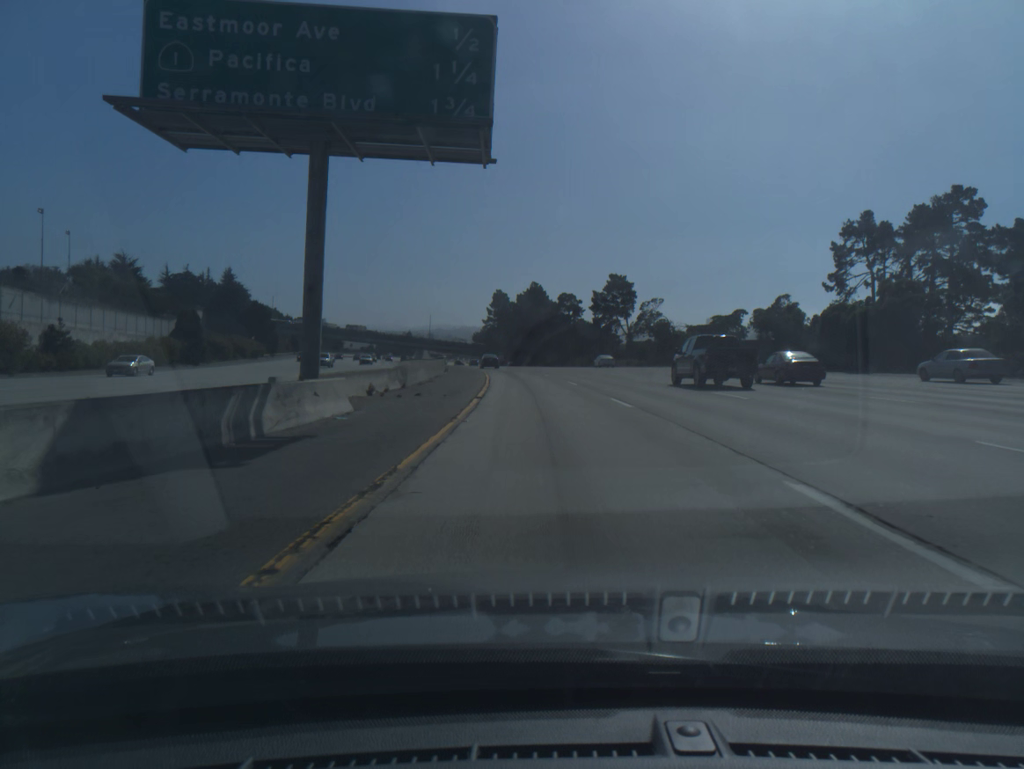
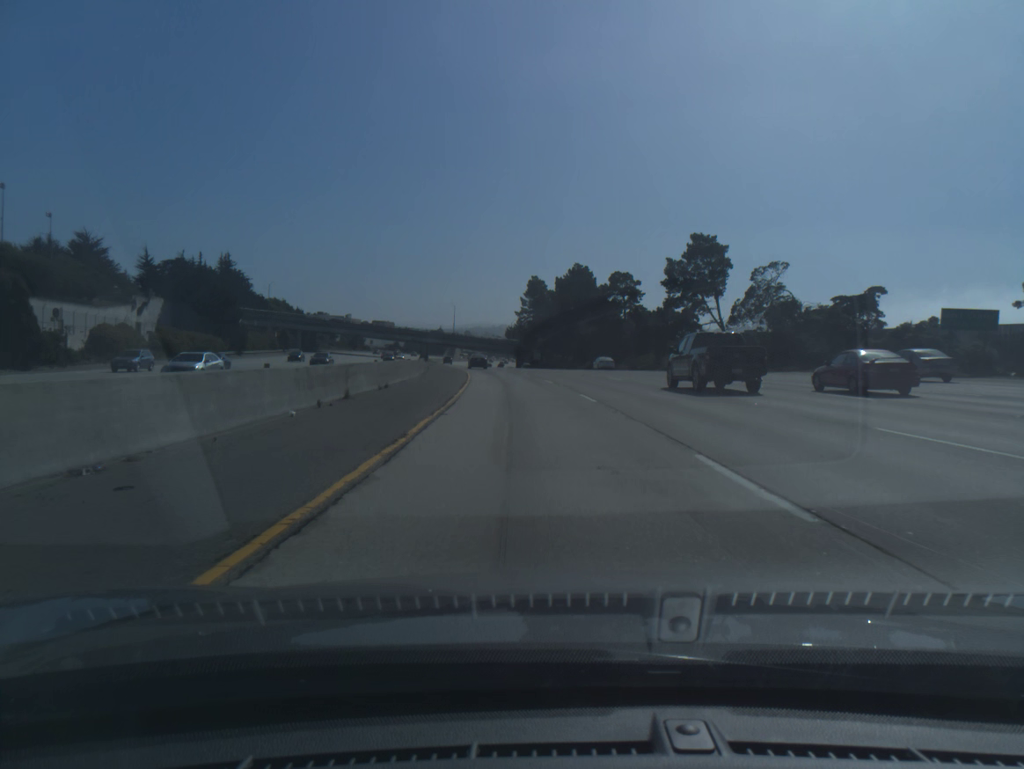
(-0.8, +41.8) m; -3°
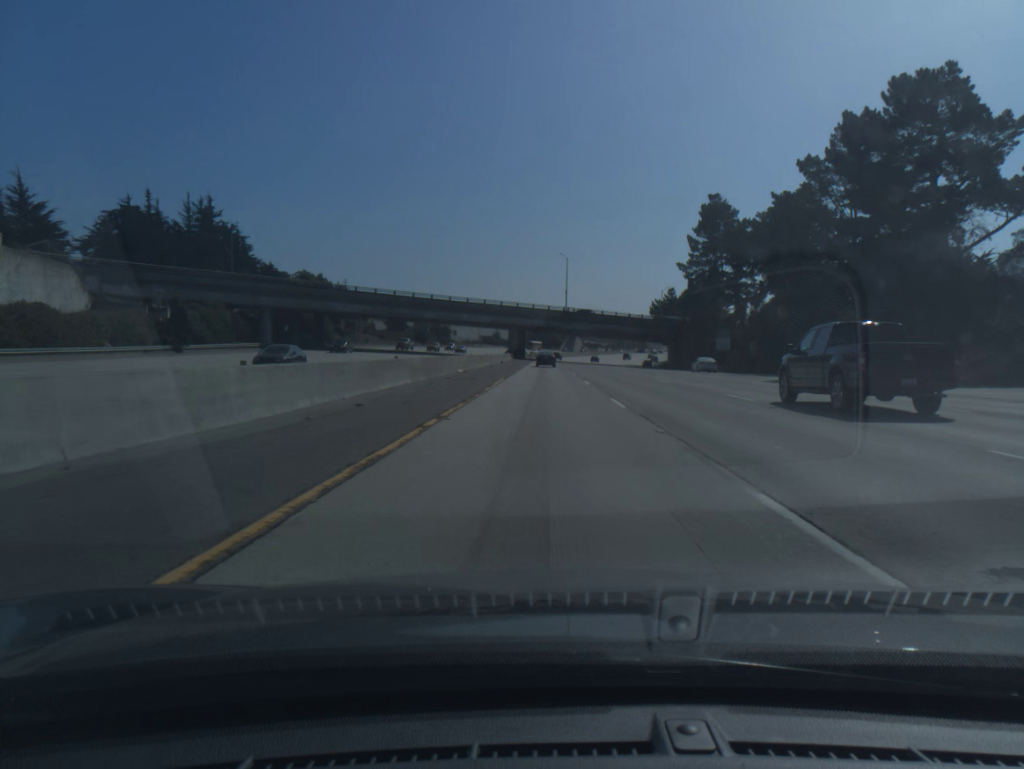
(-9.4, +104.1) m; -9°
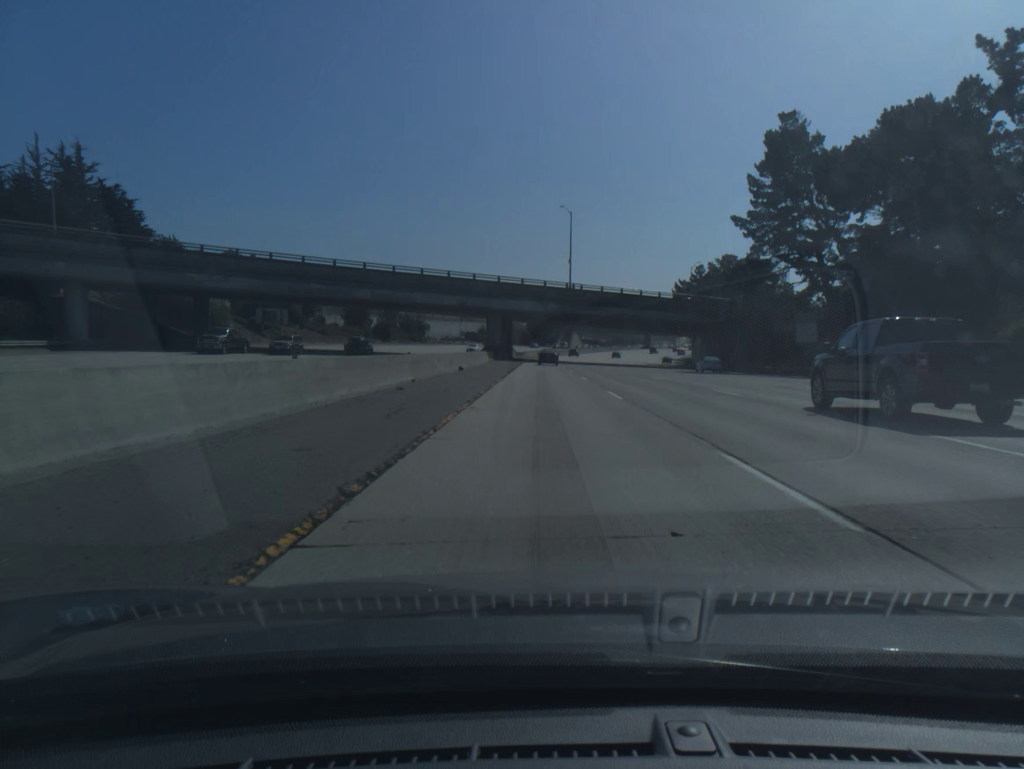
(+0.1, +41.5) m; 0°
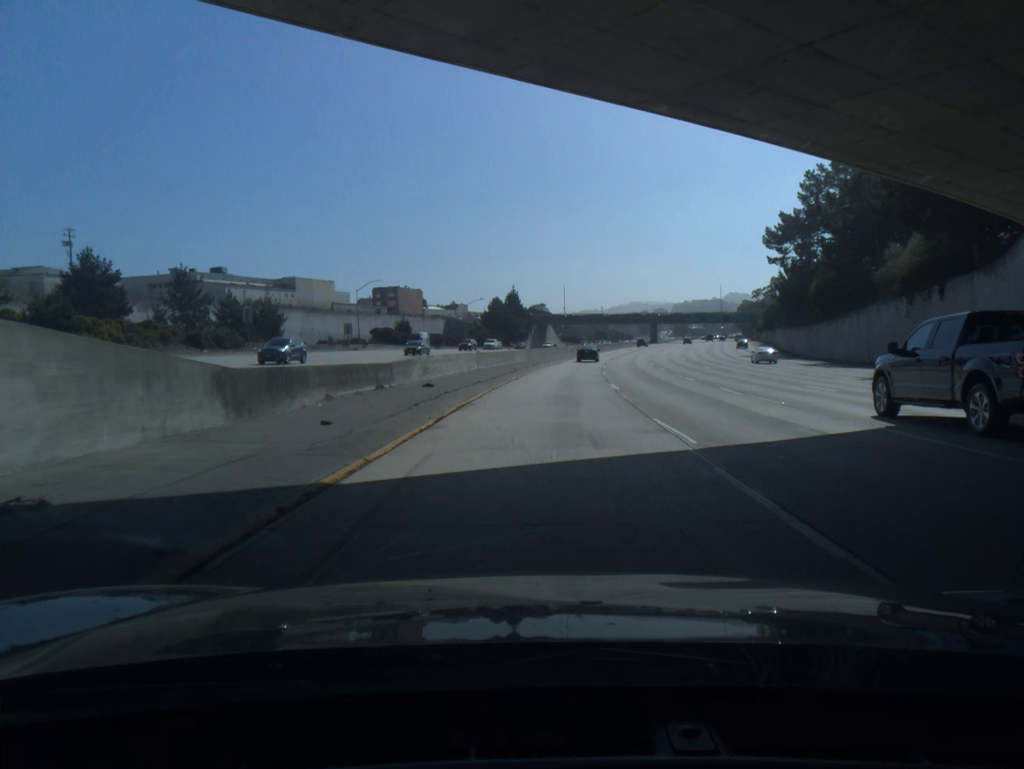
(+1.3, +101.7) m; +2°
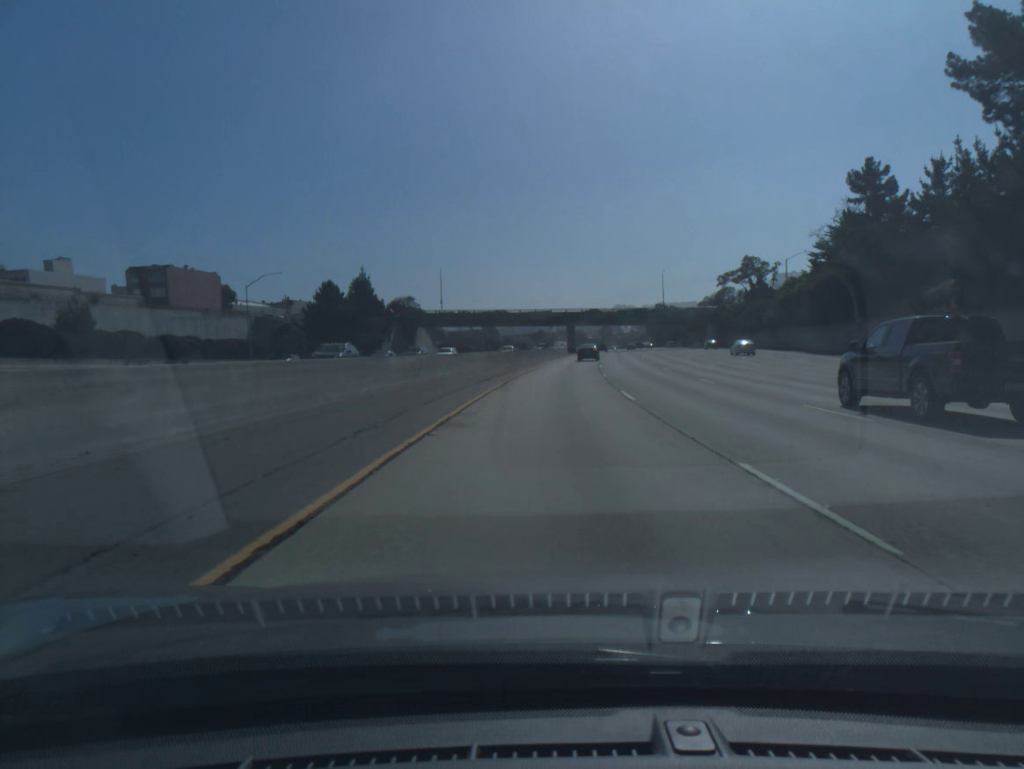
(+5.2, +78.9) m; +8°
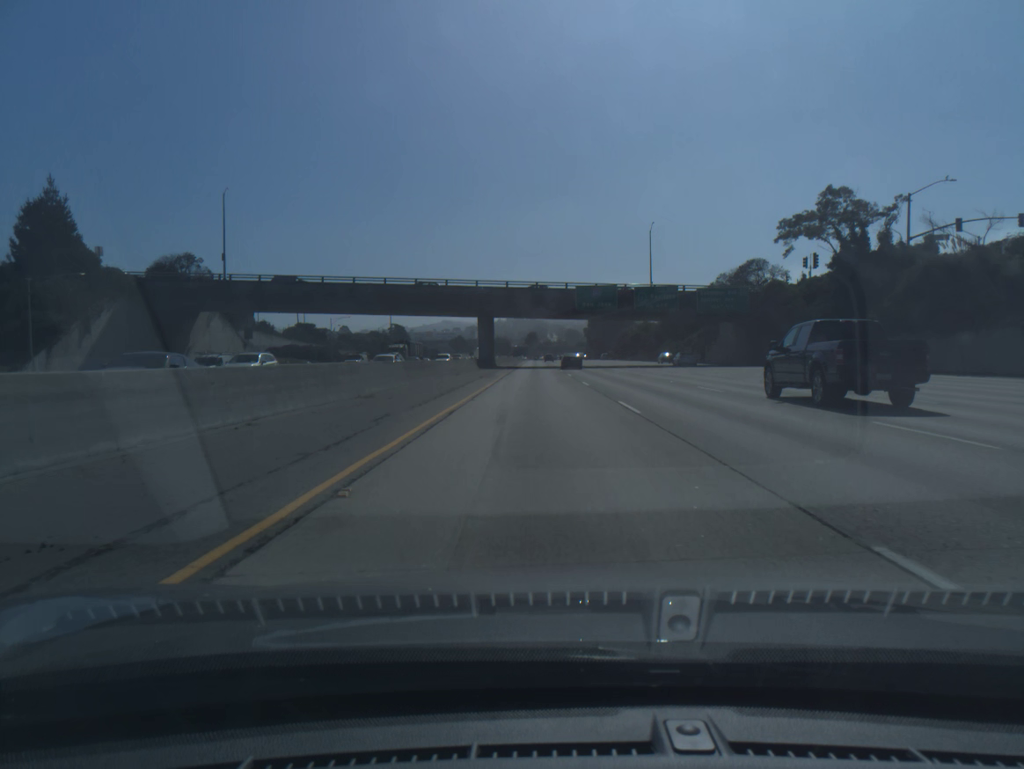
(+4.4, +77.4) m; +6°
